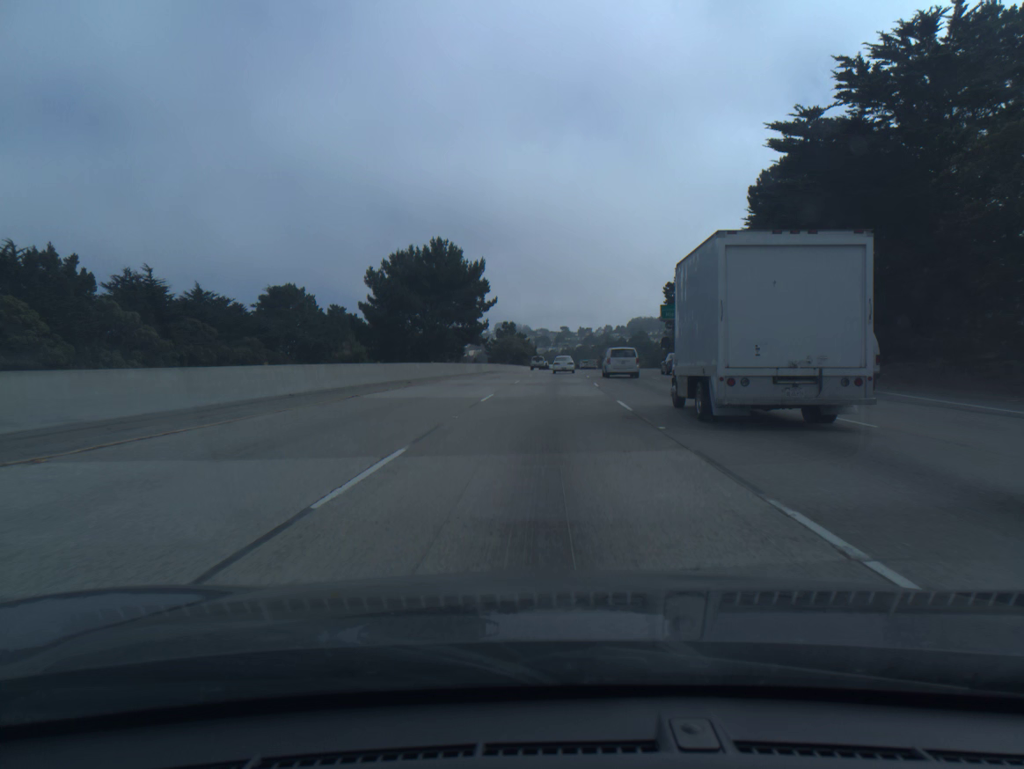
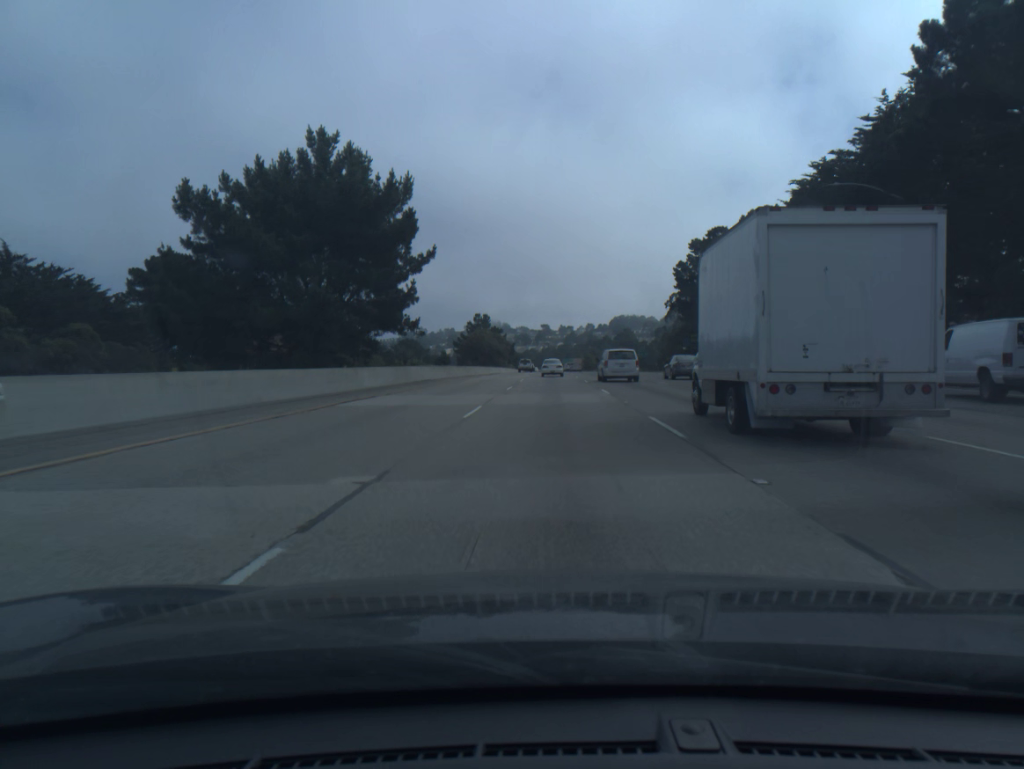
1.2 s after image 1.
(+0.4, +34.7) m; +1°
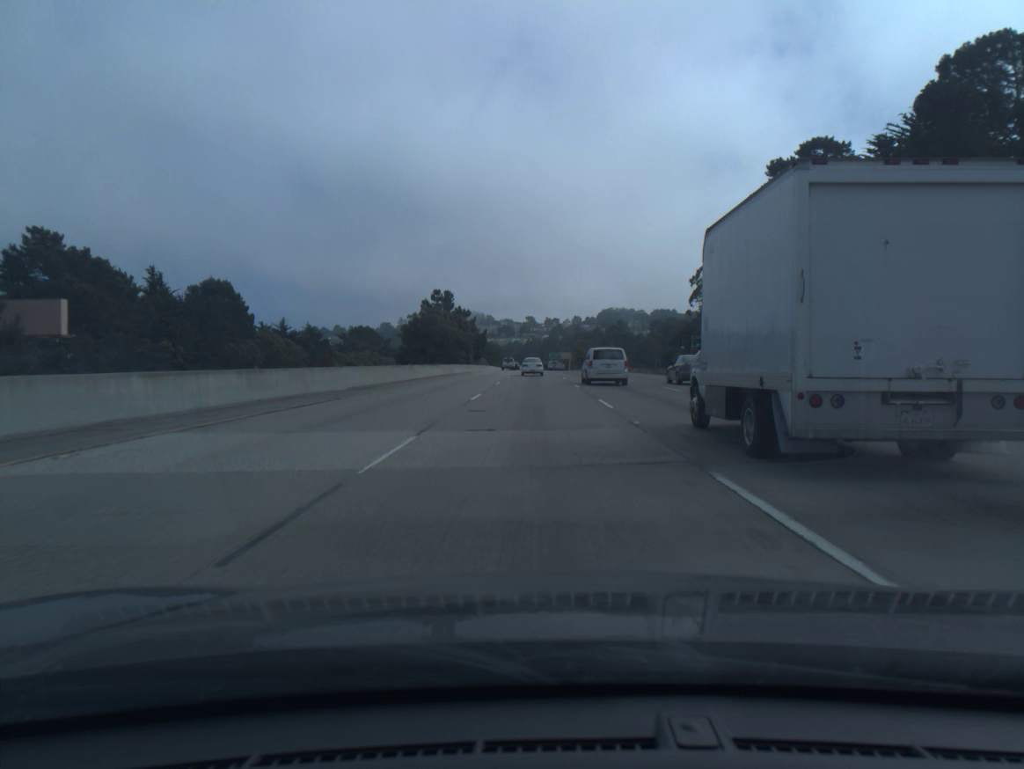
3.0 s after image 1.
(+0.8, +51.6) m; +1°
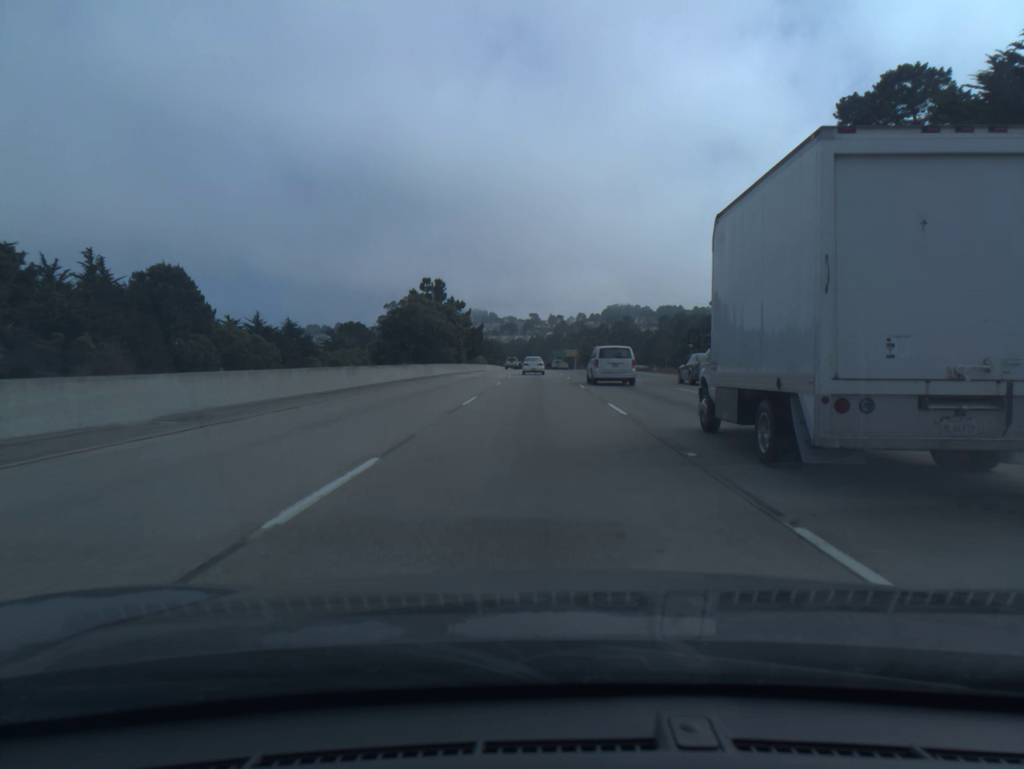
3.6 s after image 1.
(0.0, +17.2) m; 0°
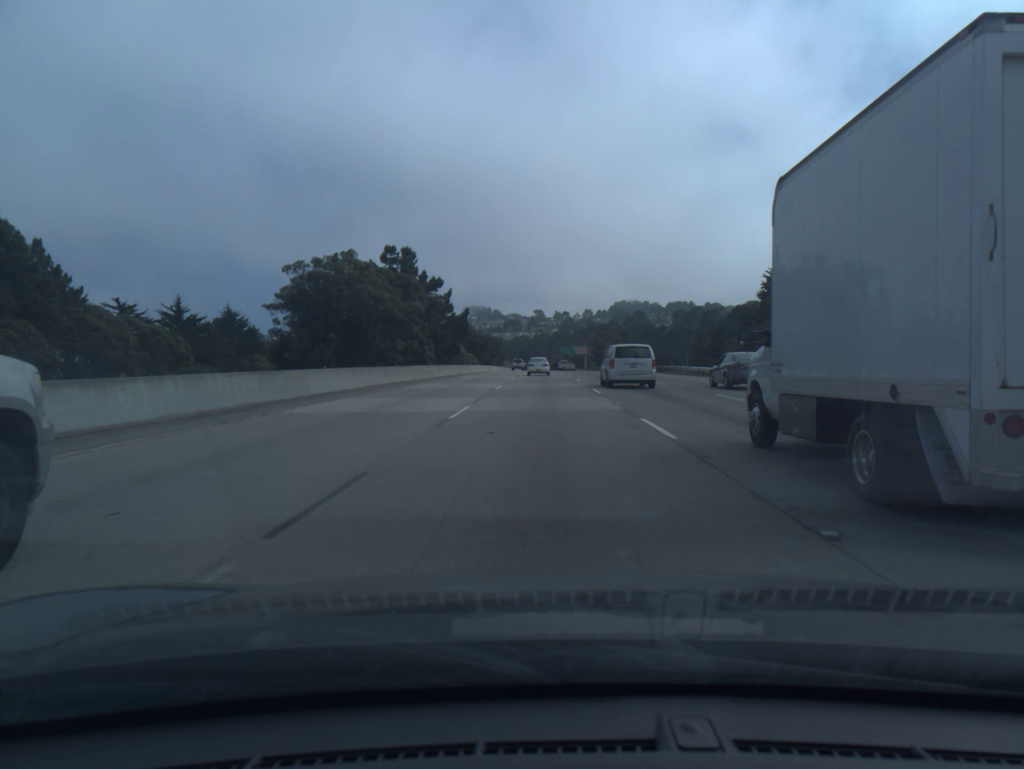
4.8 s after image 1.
(-0.1, +34.5) m; 0°
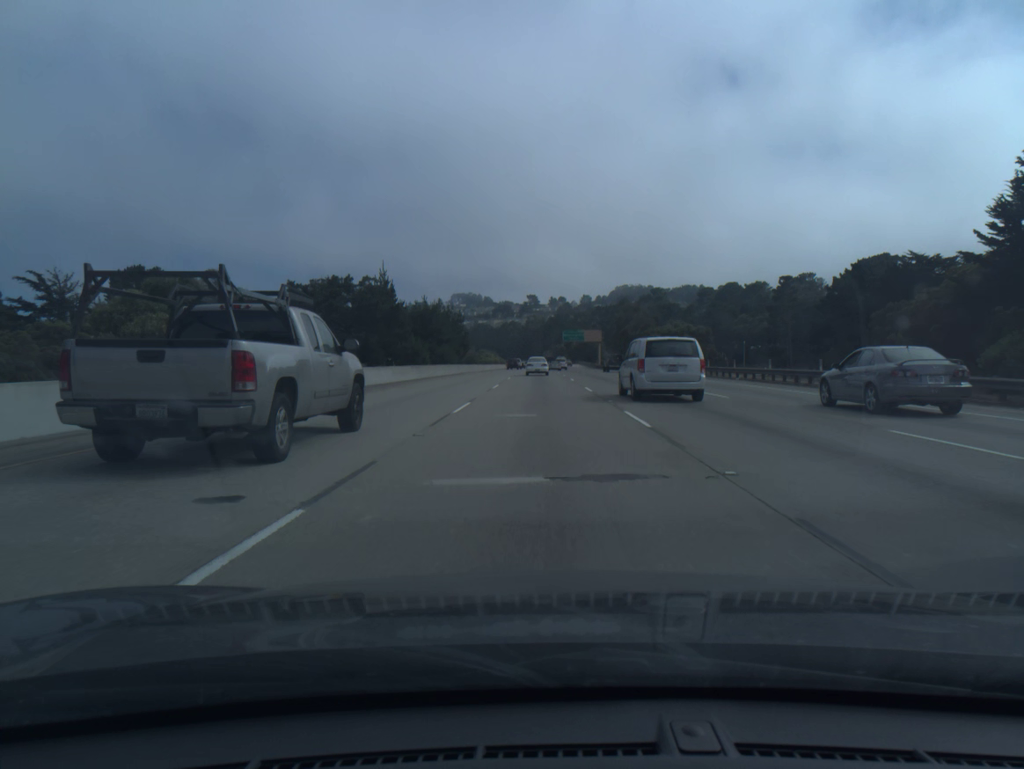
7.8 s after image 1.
(+0.4, +86.1) m; 0°
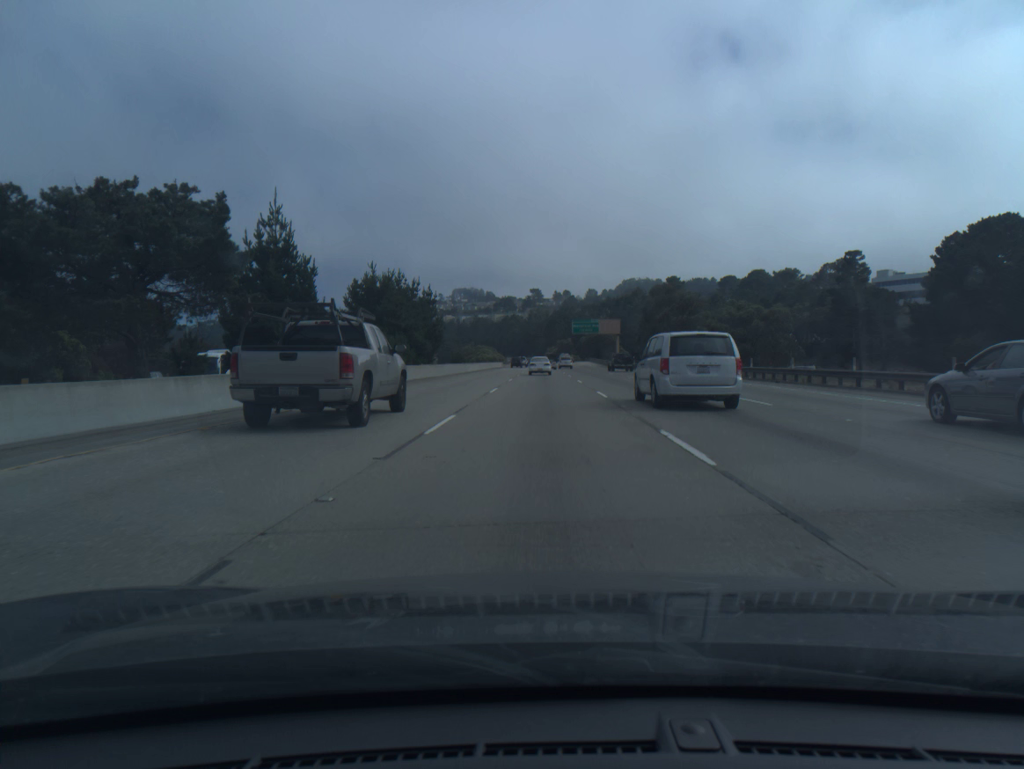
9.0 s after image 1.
(-0.1, +33.9) m; 0°
